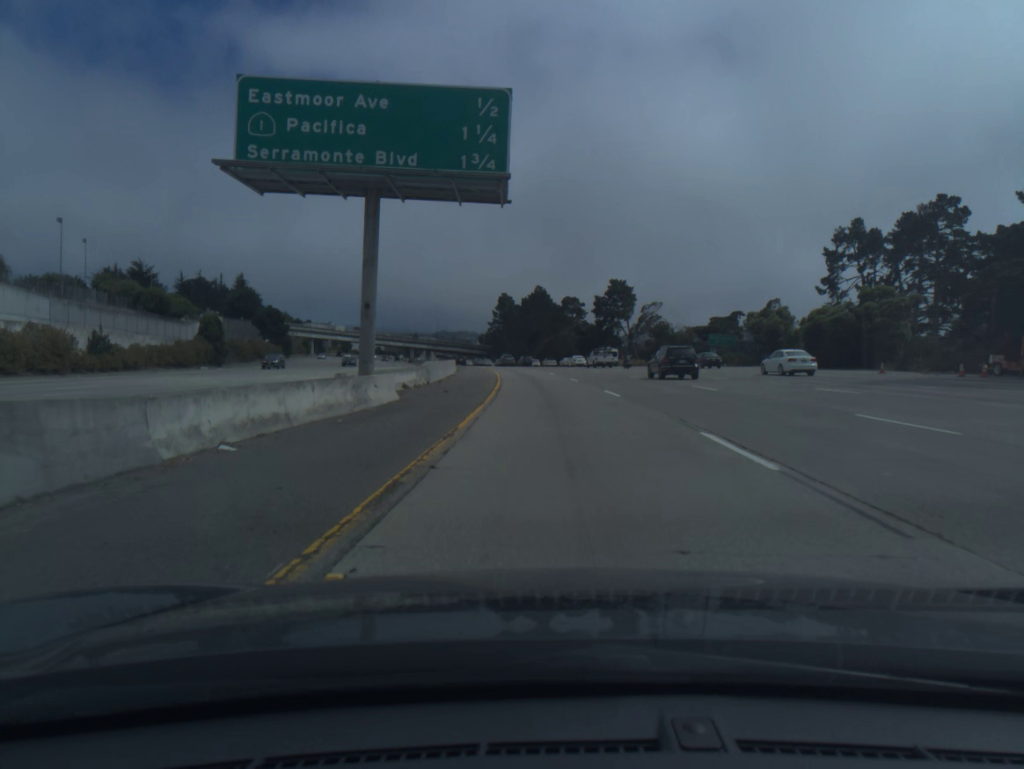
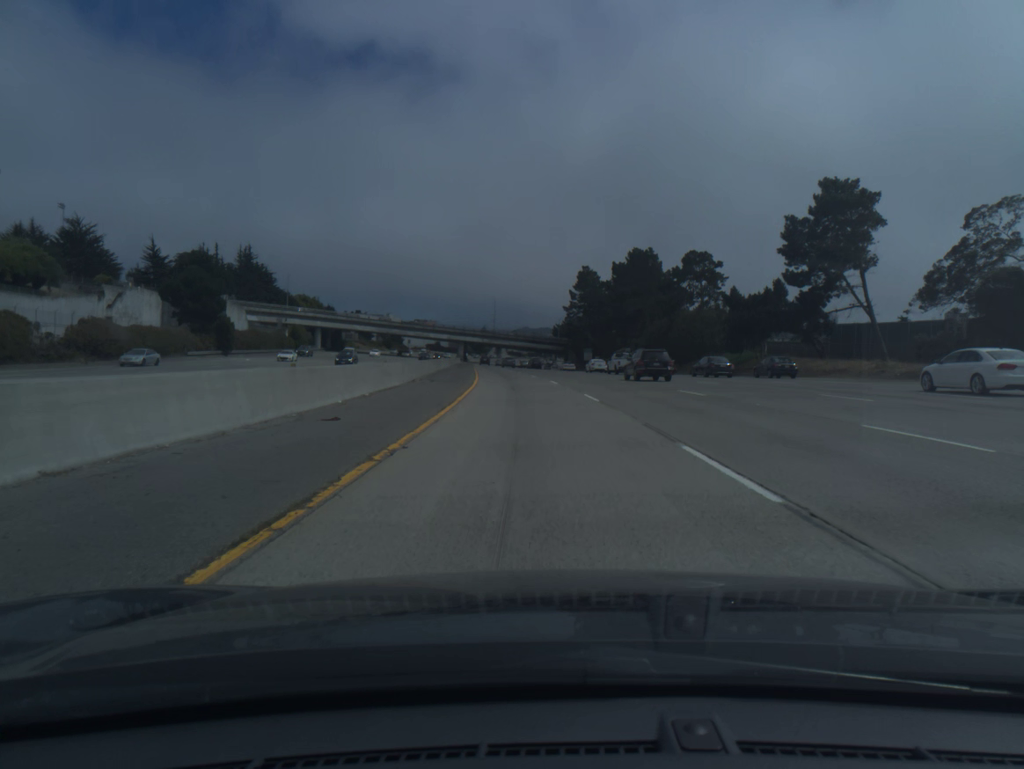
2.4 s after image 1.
(-3.0, +74.6) m; -6°
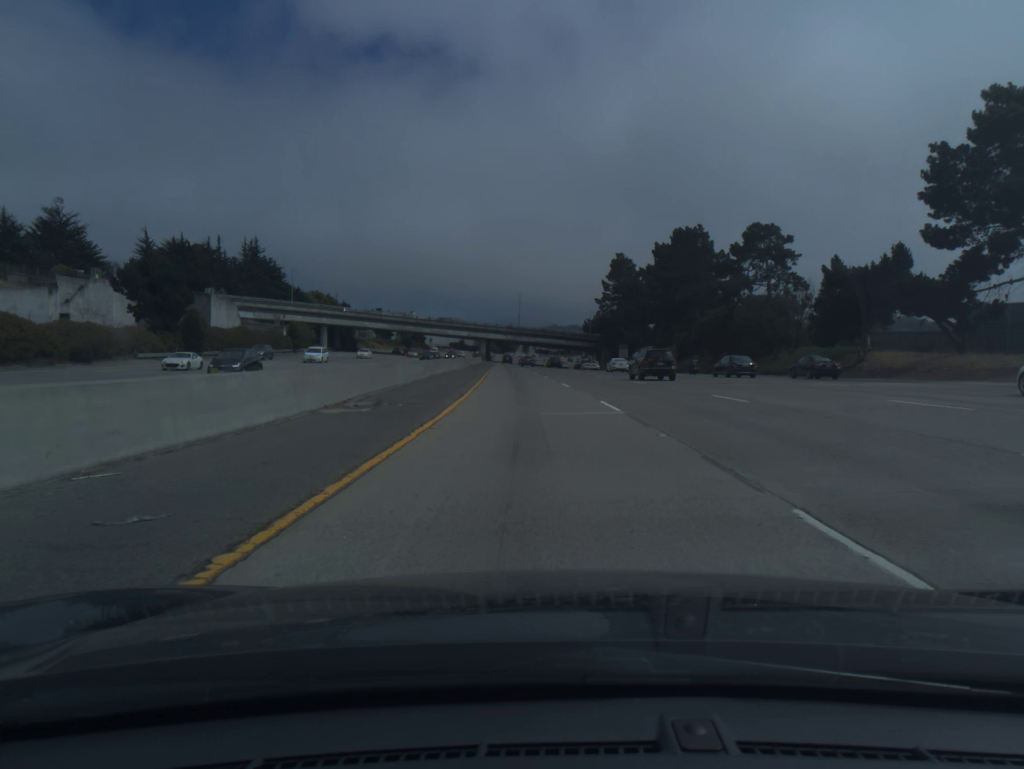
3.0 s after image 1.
(-0.3, +18.7) m; -2°
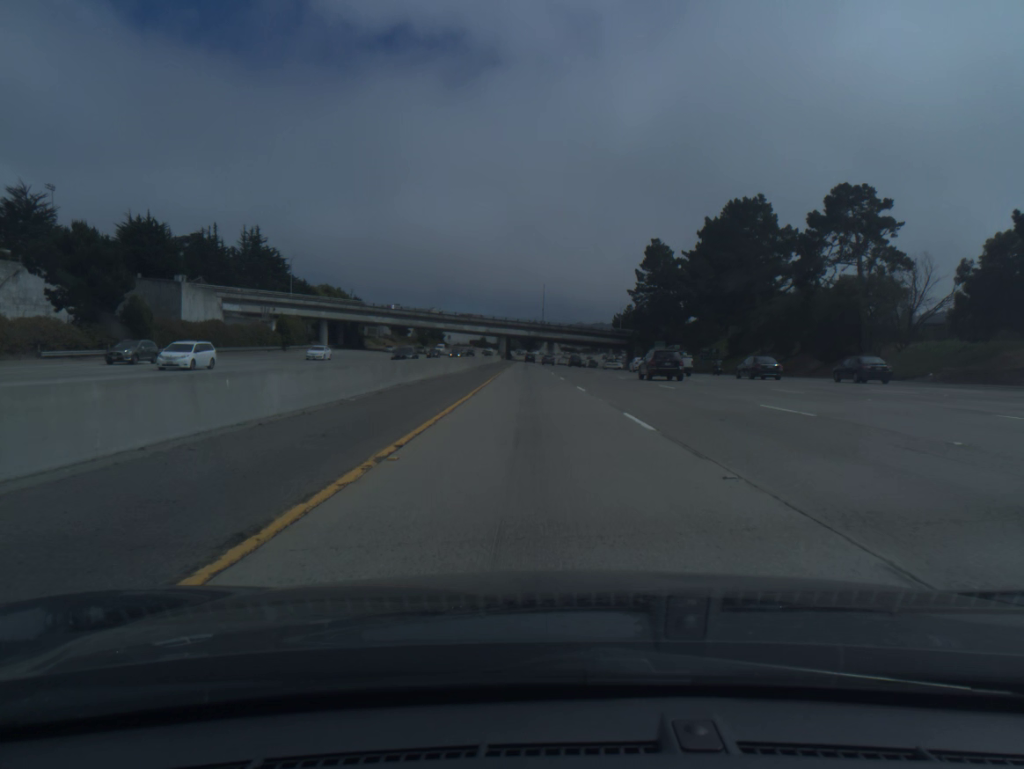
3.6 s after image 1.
(-0.3, +18.8) m; -2°
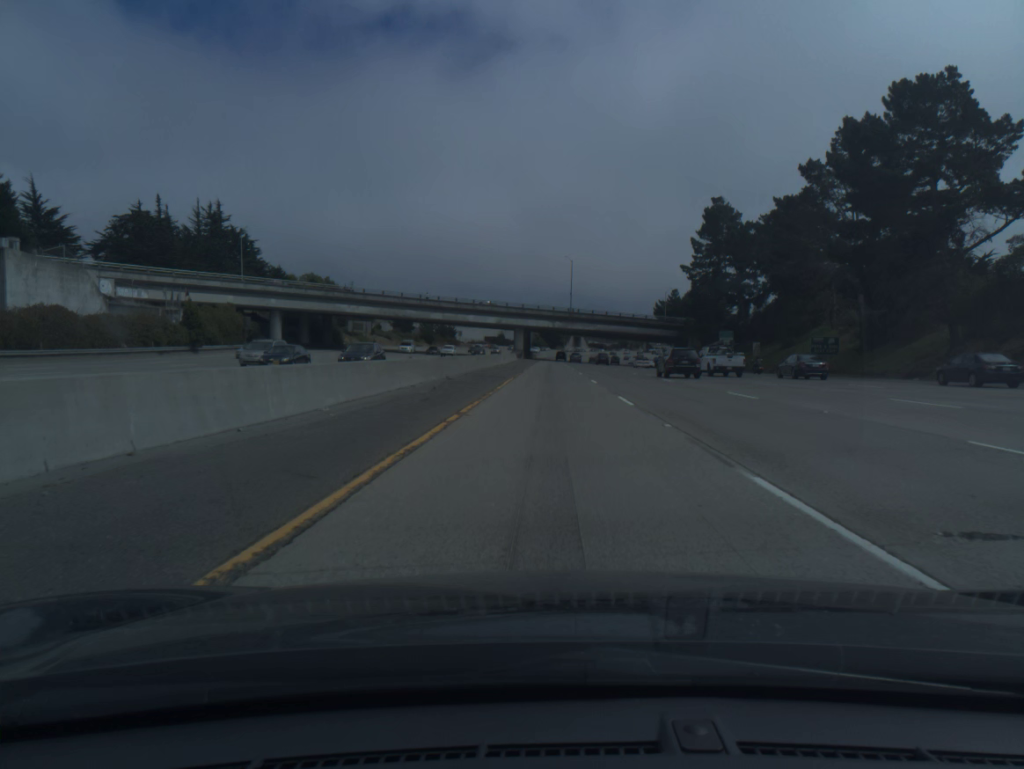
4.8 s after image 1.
(-0.7, +37.6) m; -2°
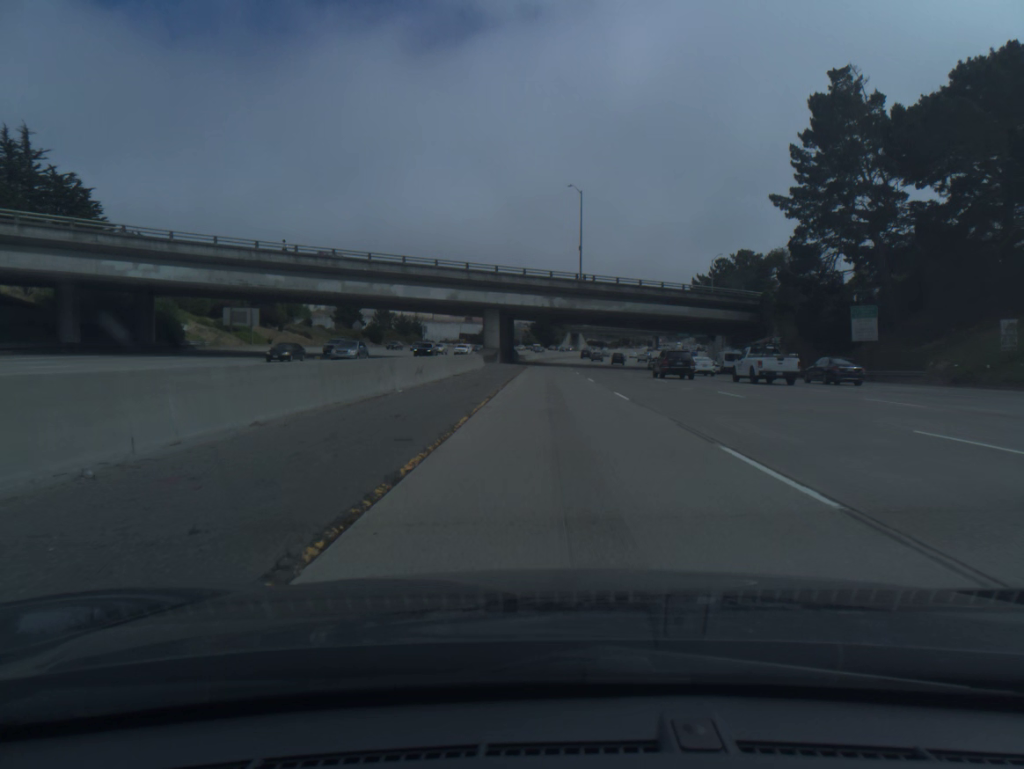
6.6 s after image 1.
(+0.1, +56.4) m; 0°
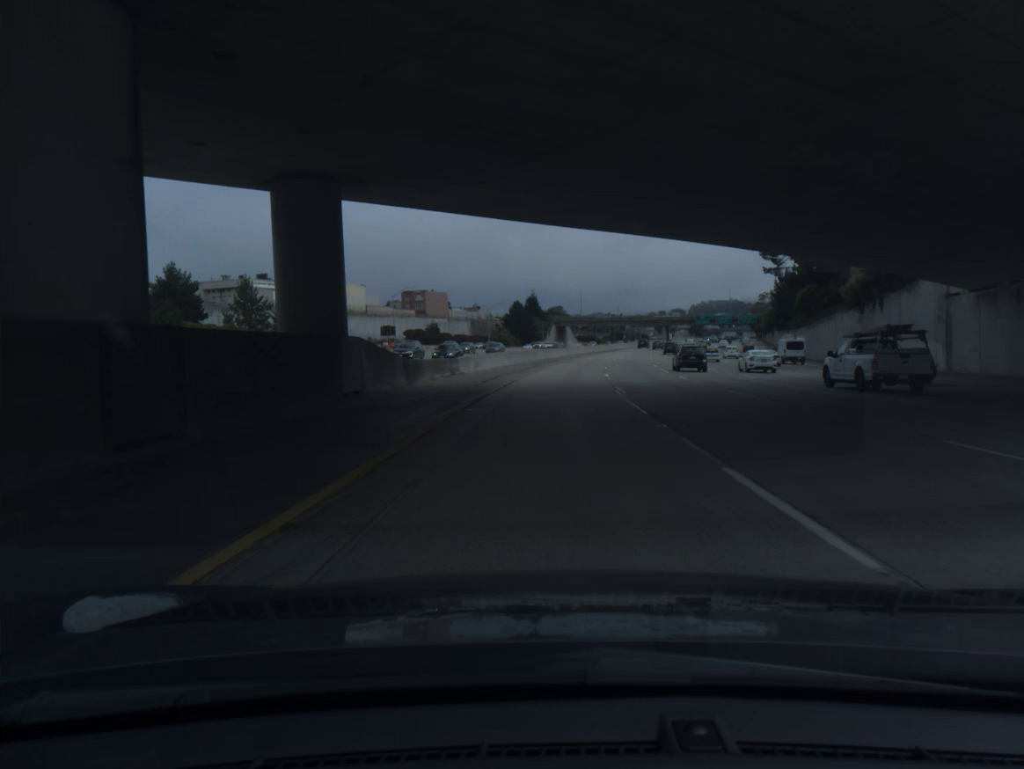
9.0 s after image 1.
(+0.9, +74.8) m; +2°
